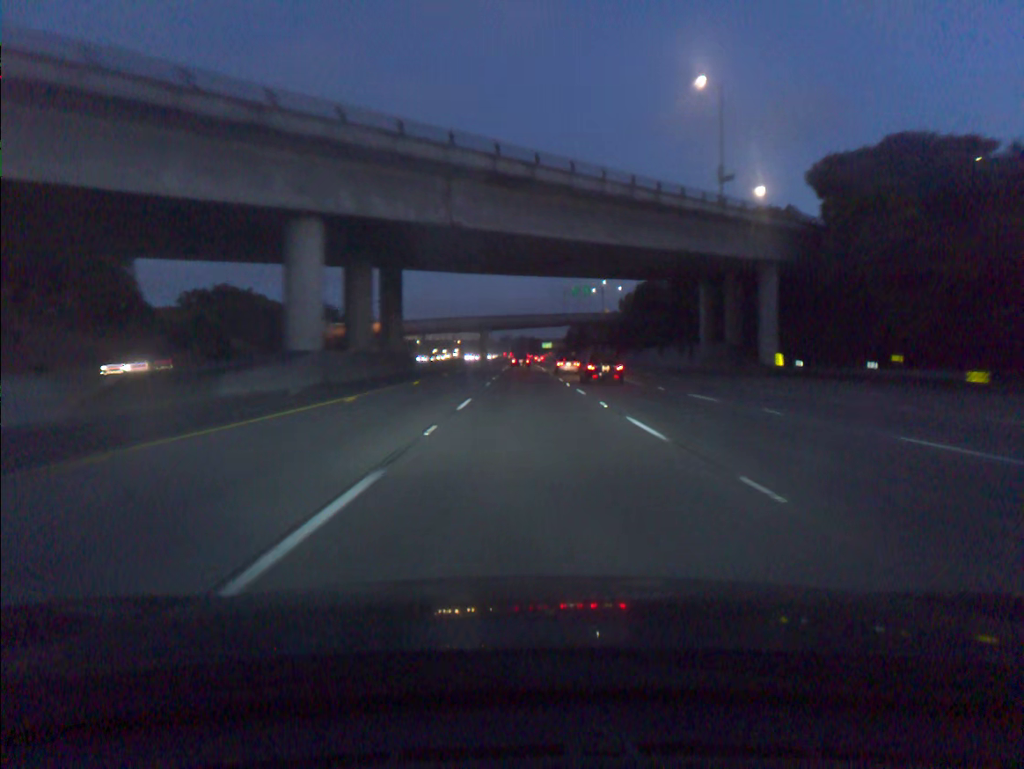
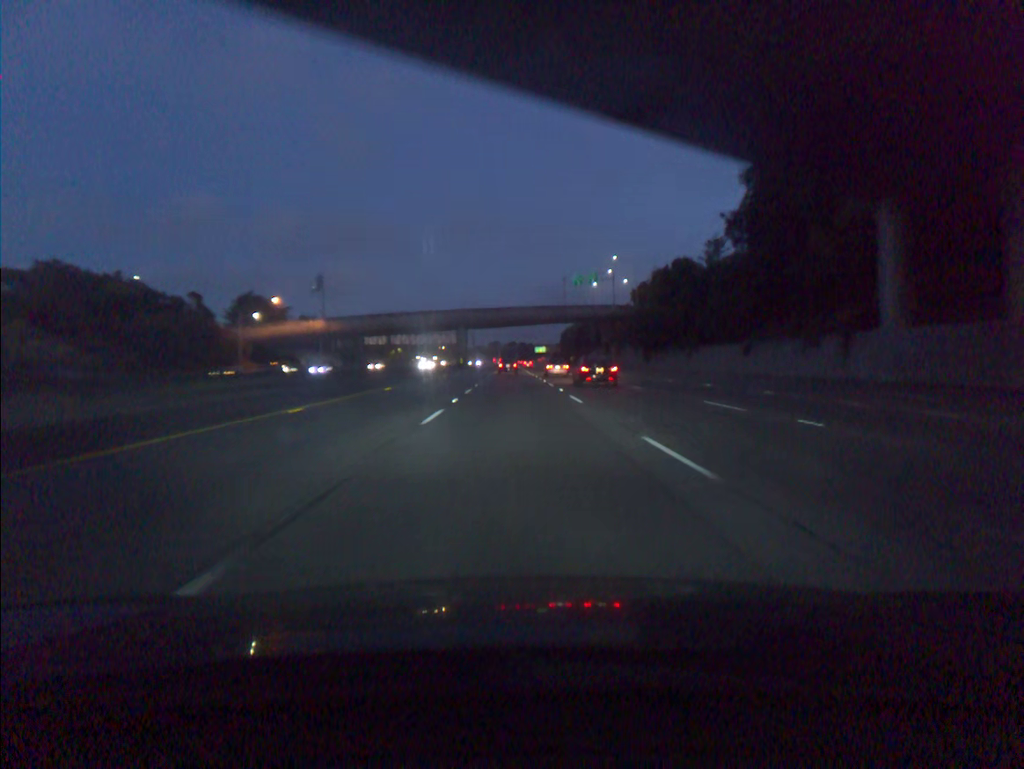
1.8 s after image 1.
(+0.3, +47.6) m; +1°
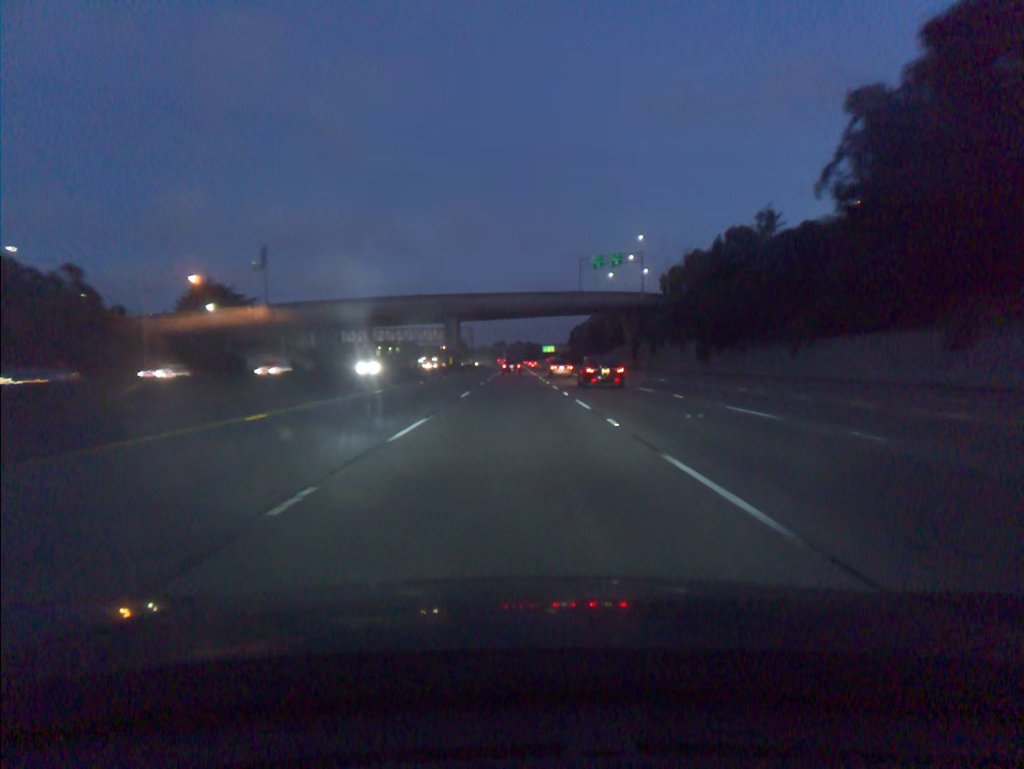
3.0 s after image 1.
(-0.1, +31.9) m; 0°
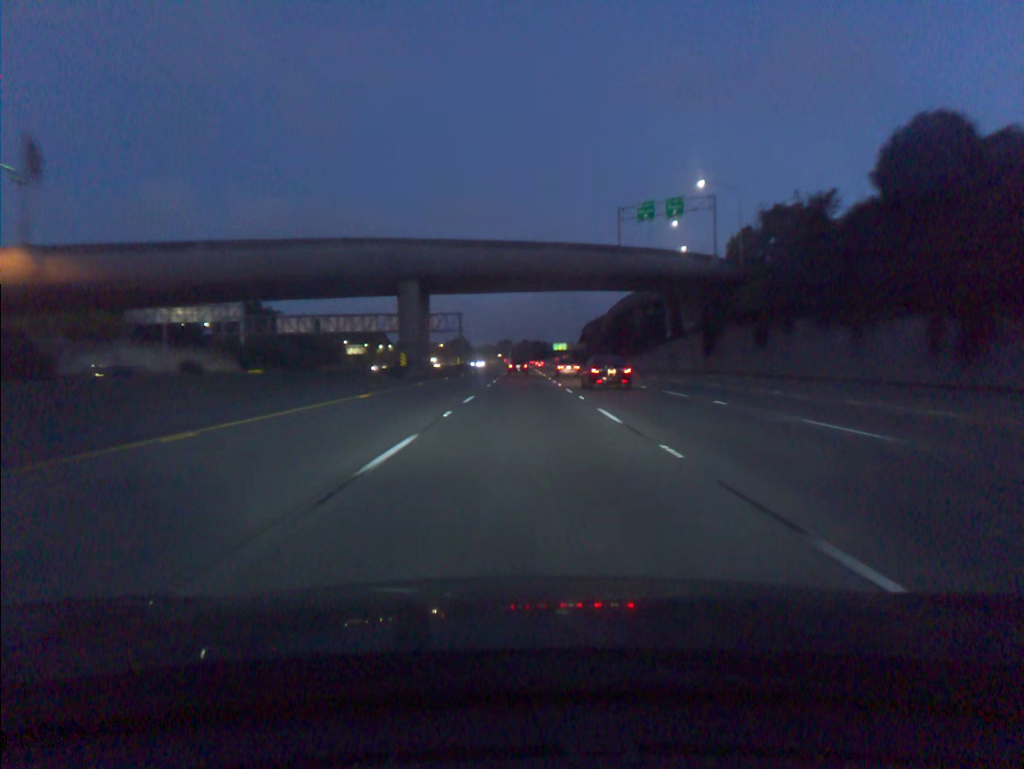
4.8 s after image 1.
(-0.2, +48.1) m; 0°
